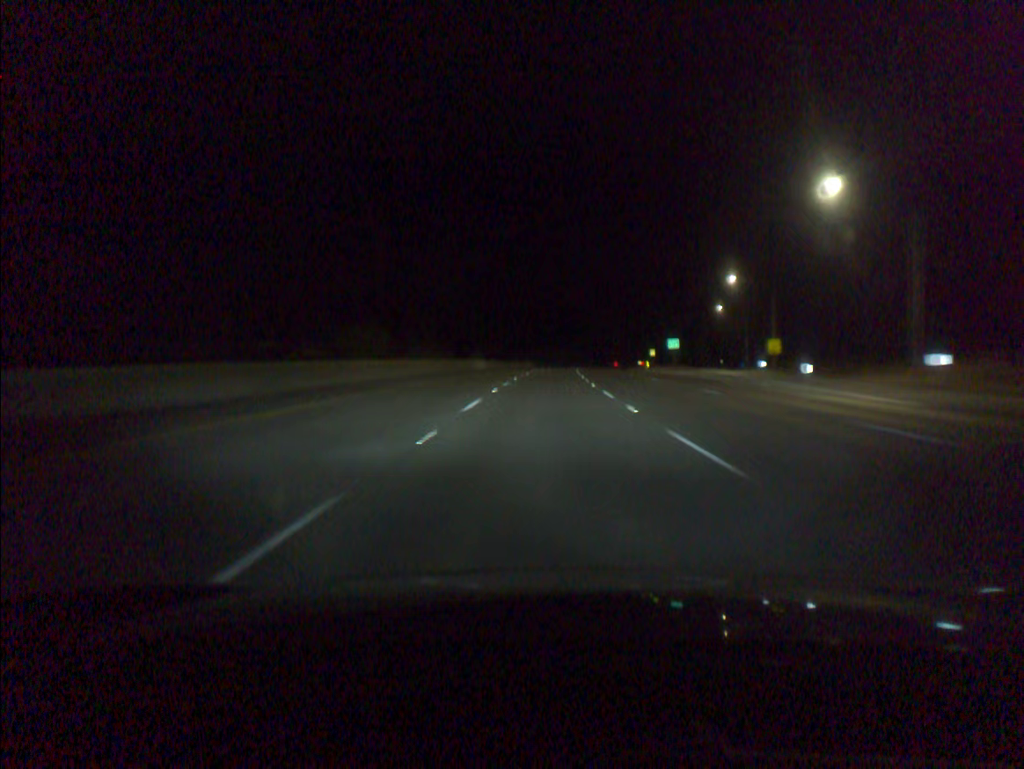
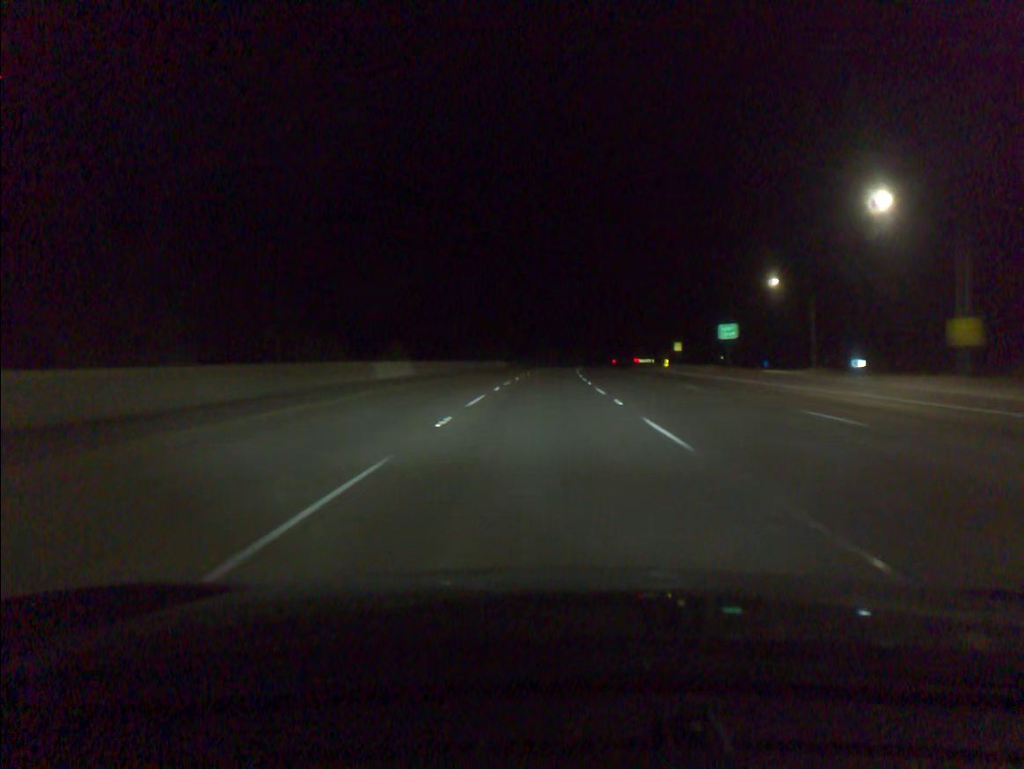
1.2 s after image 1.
(+0.5, +41.3) m; +1°
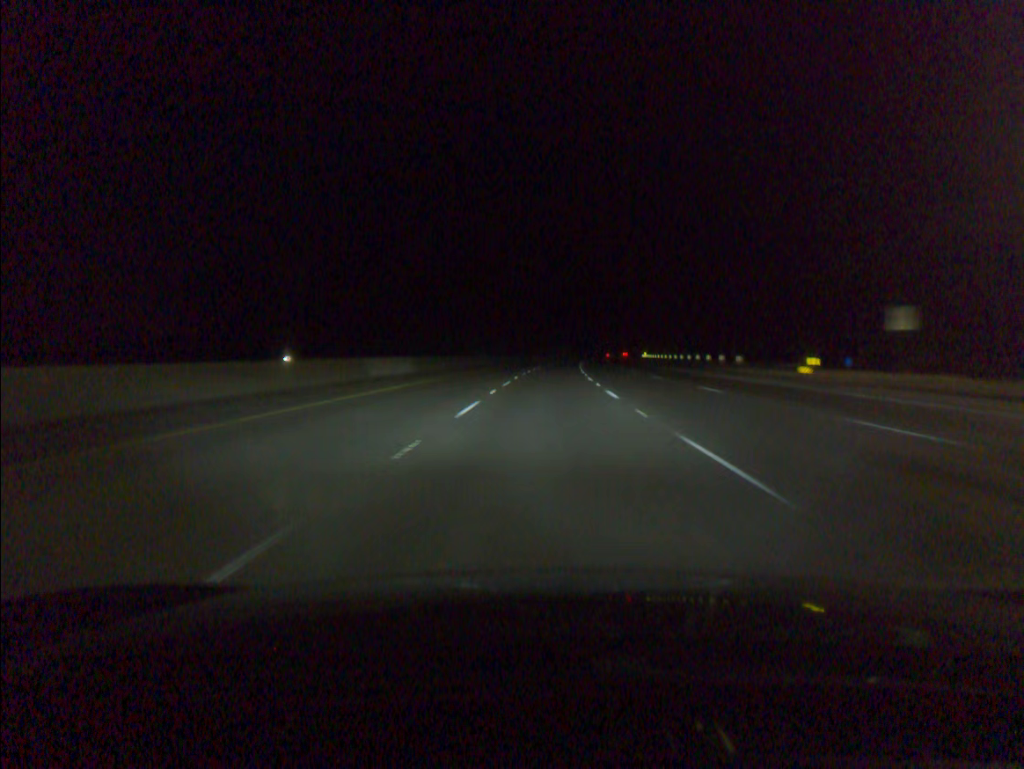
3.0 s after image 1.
(+1.1, +61.9) m; +2°
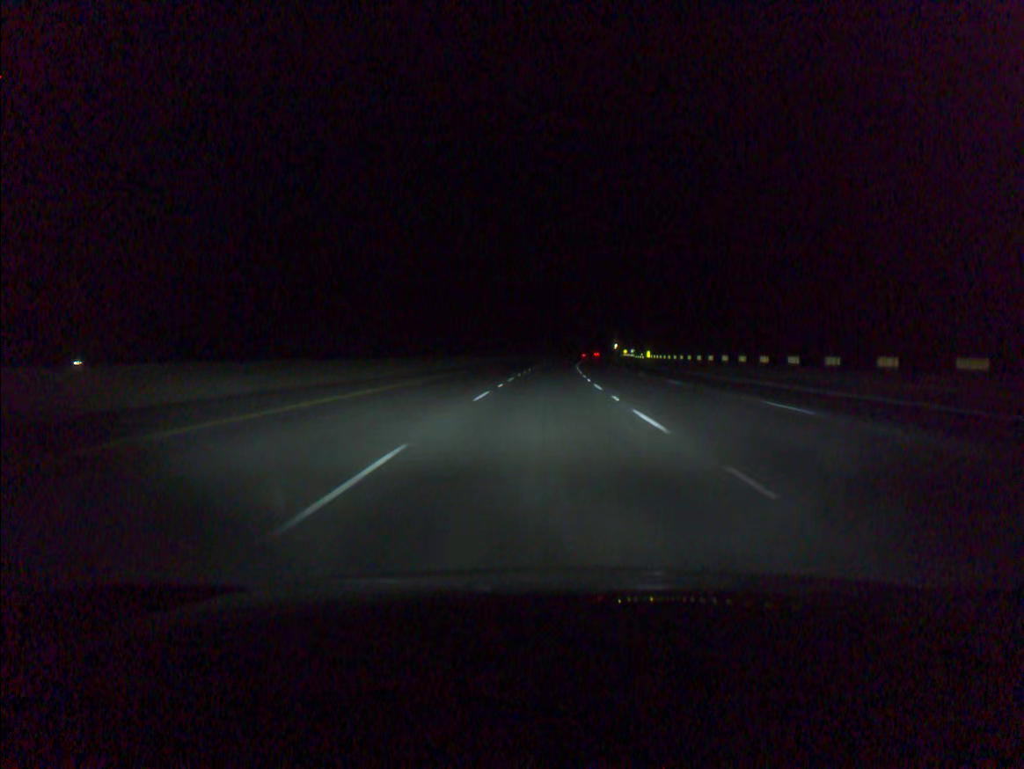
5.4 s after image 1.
(+2.5, +82.5) m; +3°
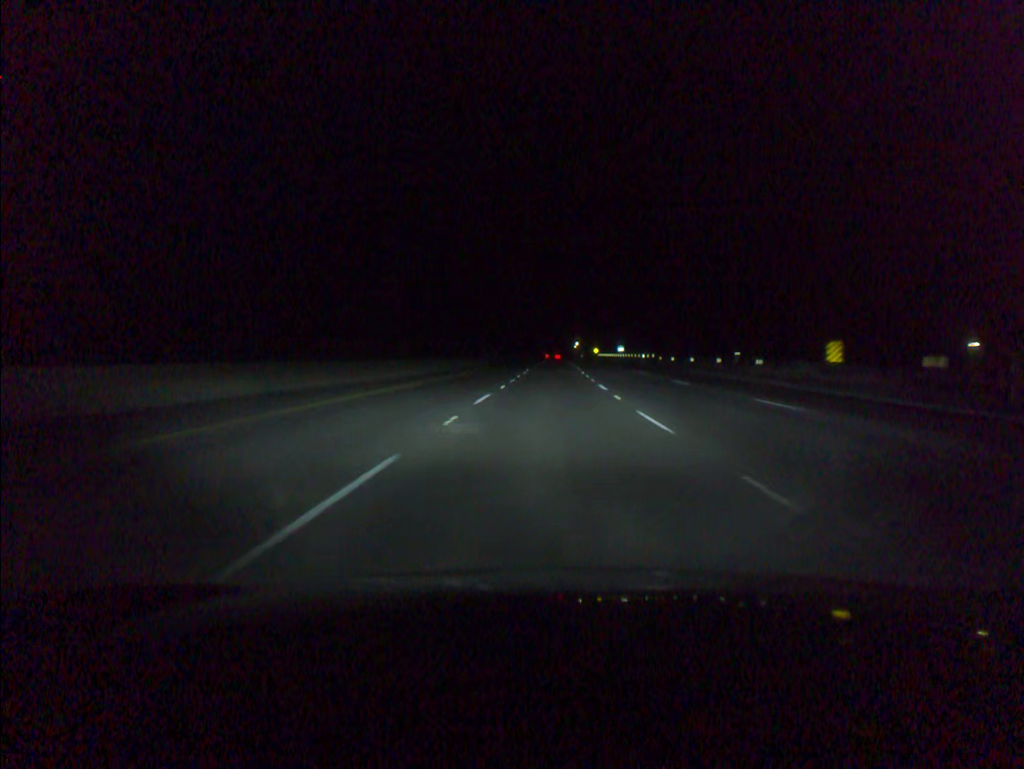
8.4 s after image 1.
(+3.4, +102.6) m; +4°
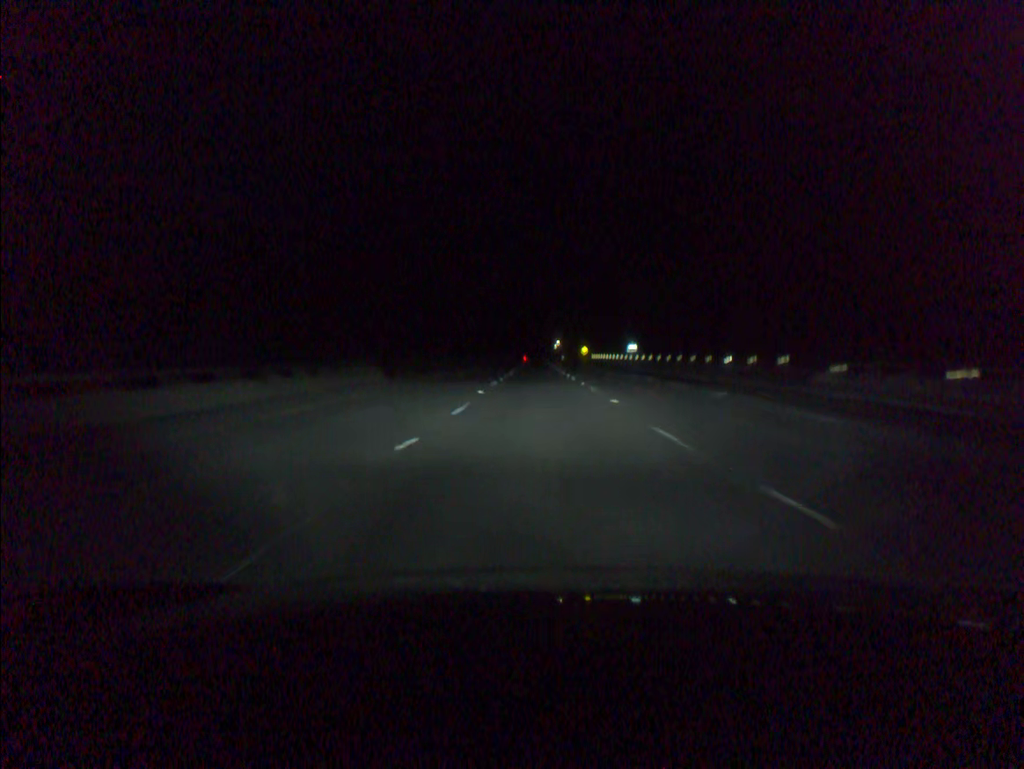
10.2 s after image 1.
(+1.1, +61.5) m; +2°
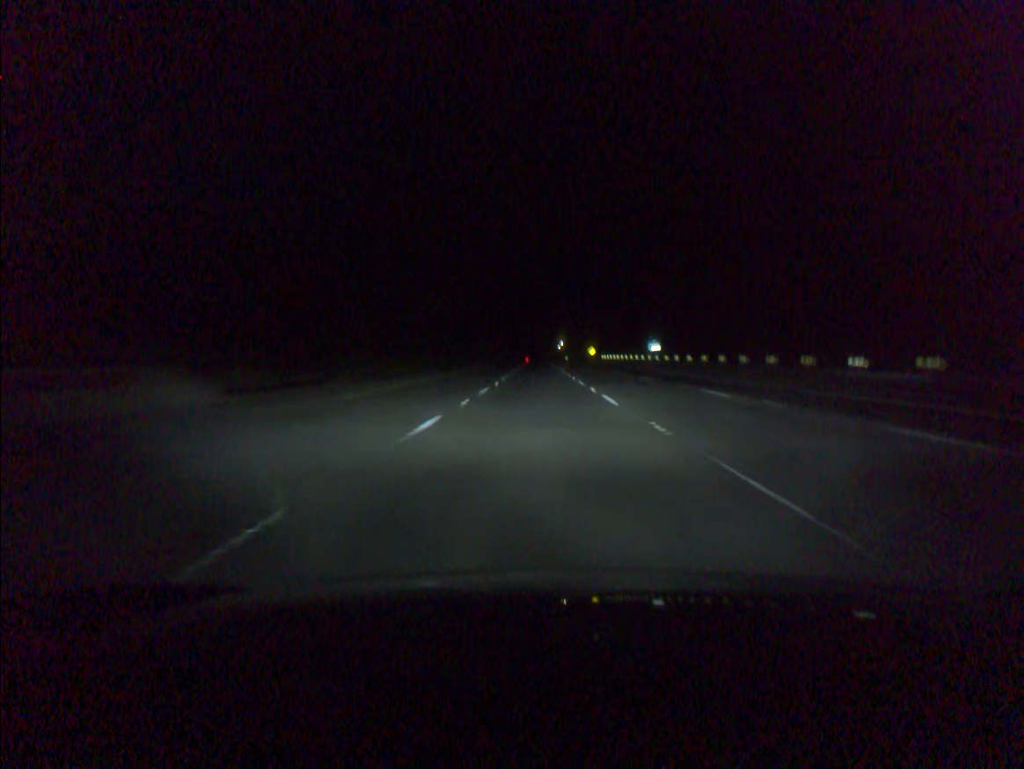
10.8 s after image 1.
(0.0, +20.5) m; 0°
